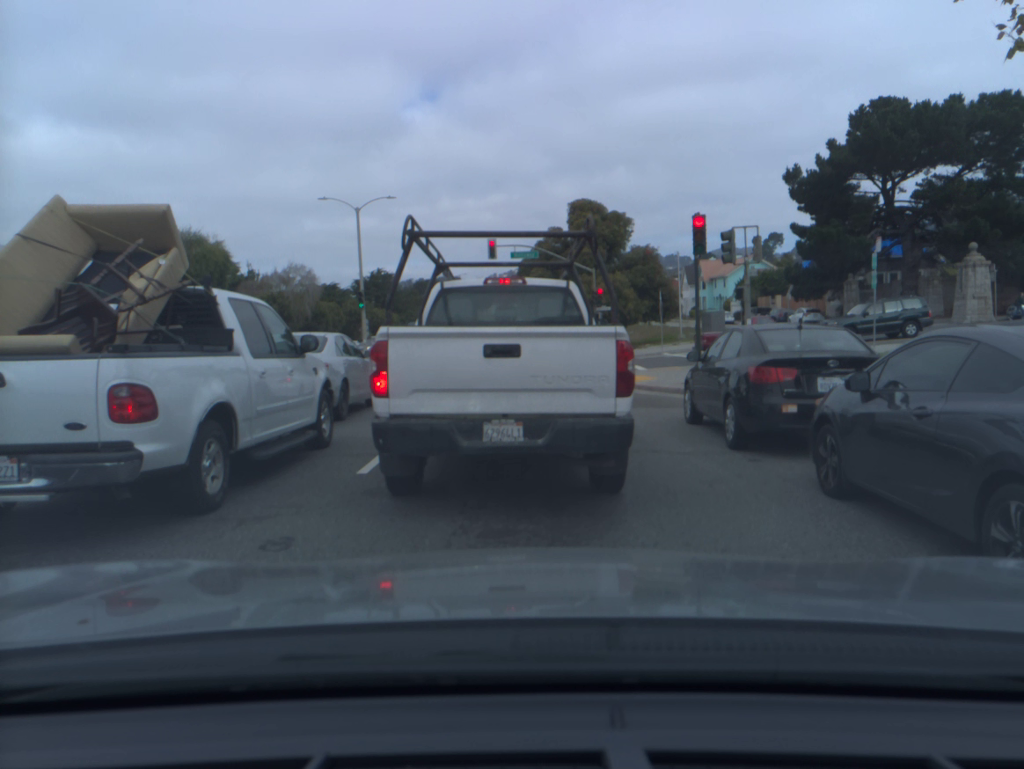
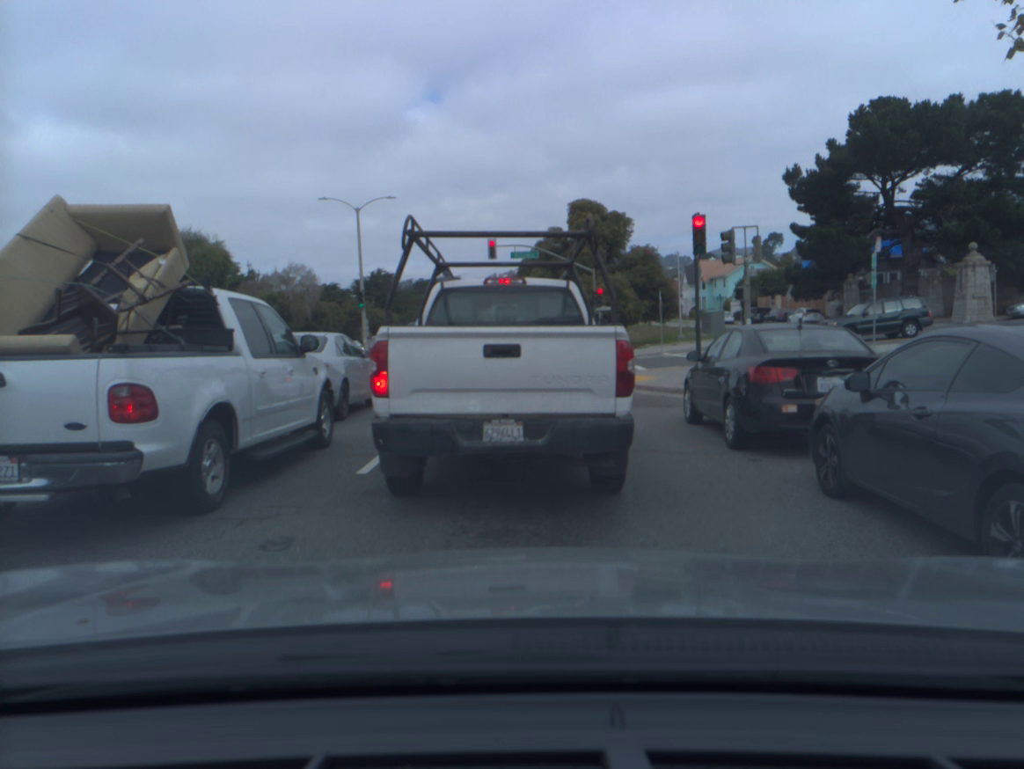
(0.0, 0.0) m; 0°
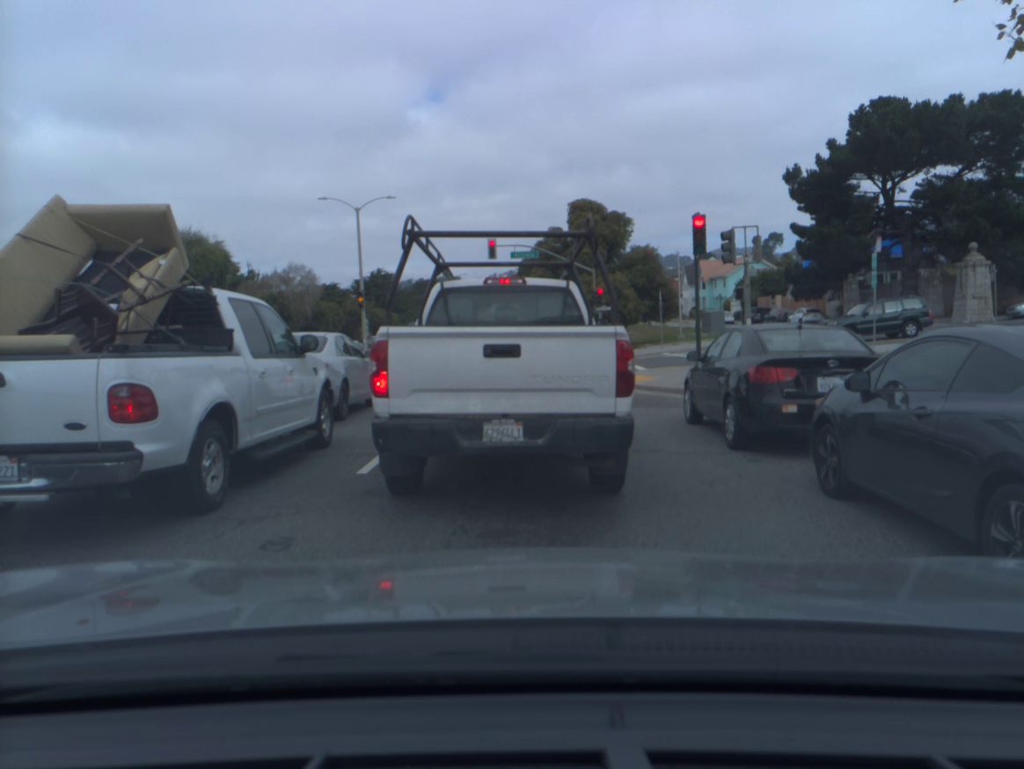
(0.0, 0.0) m; 0°
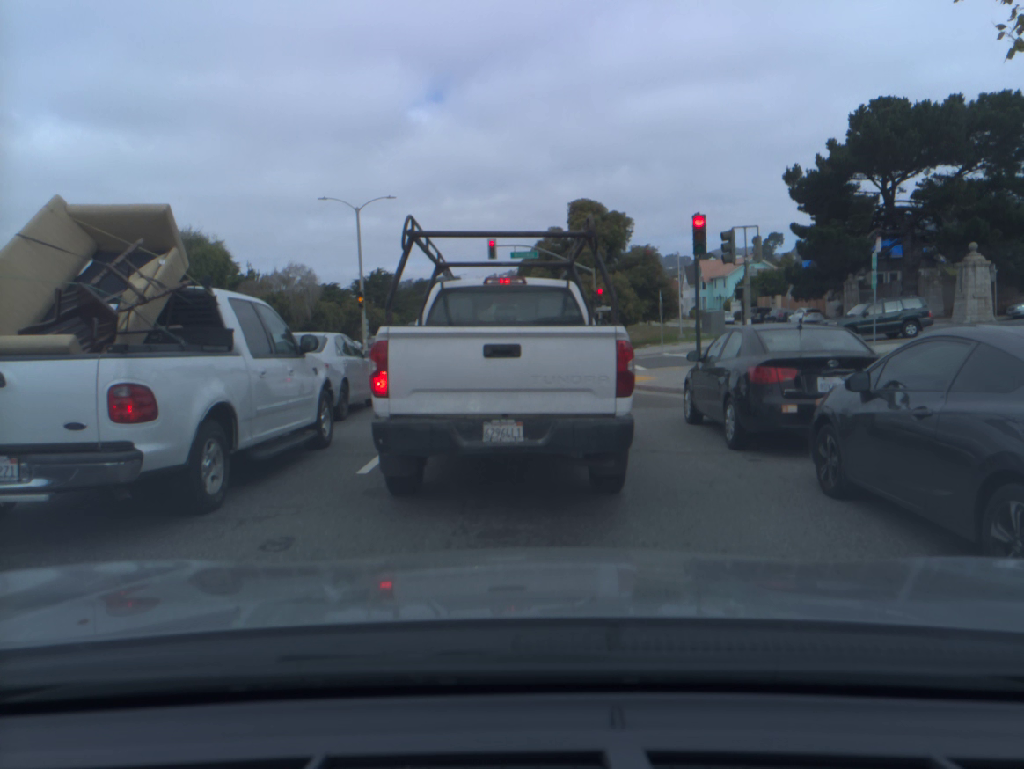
(0.0, 0.0) m; 0°
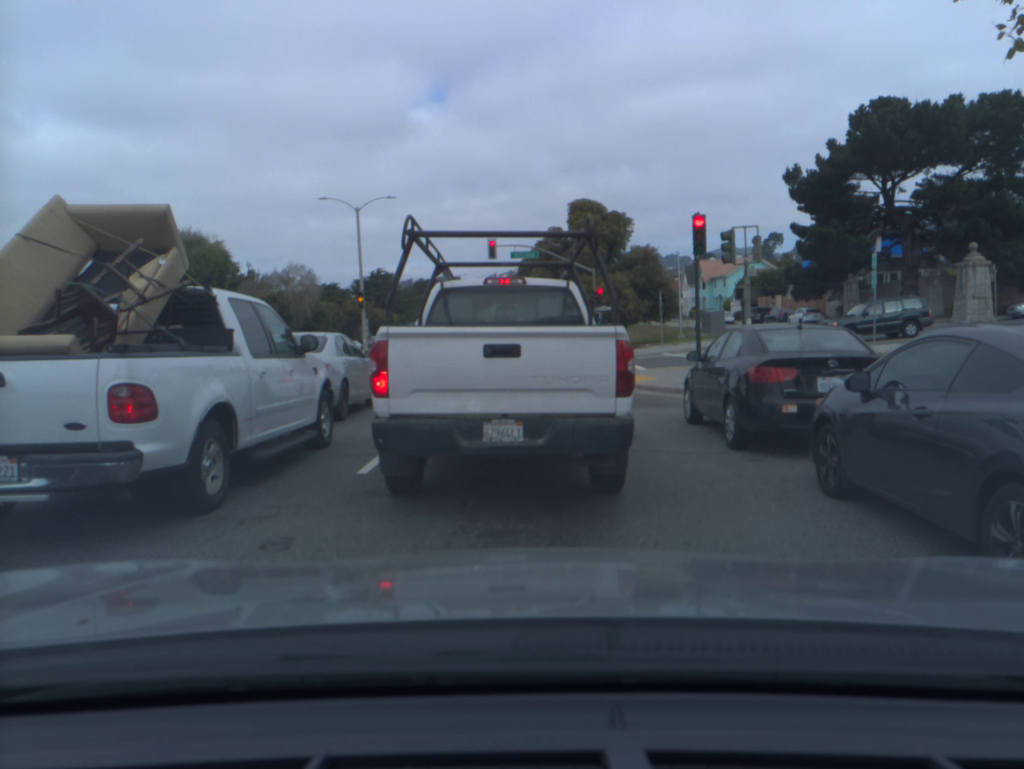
(0.0, 0.0) m; 0°
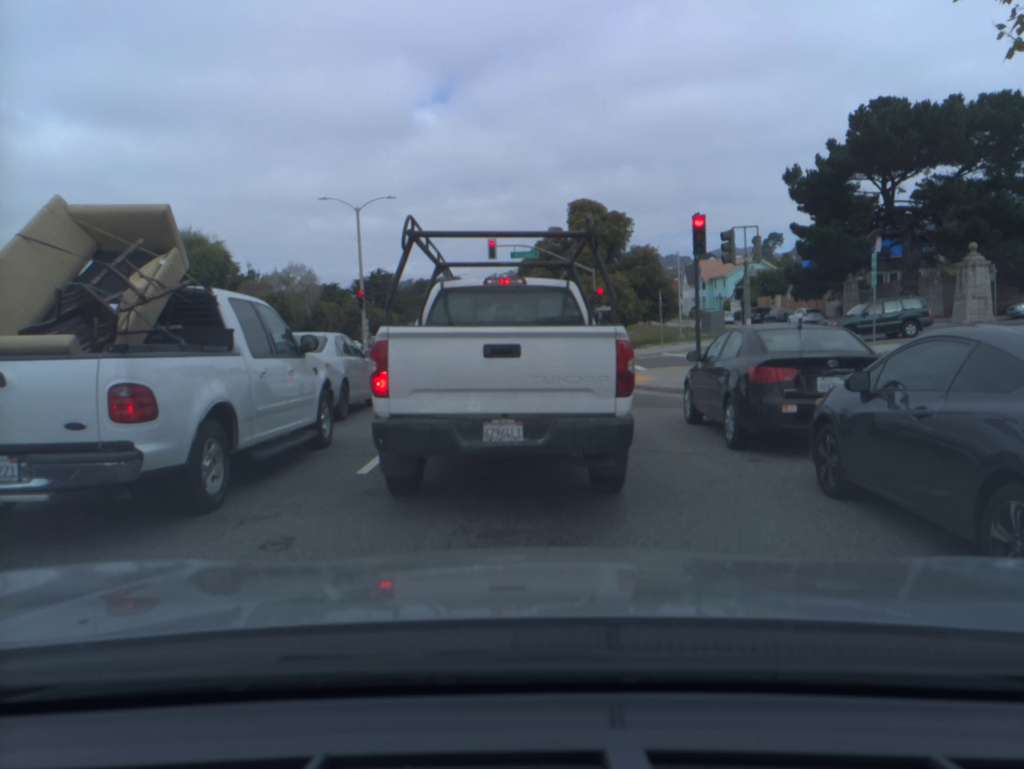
(0.0, 0.0) m; 0°
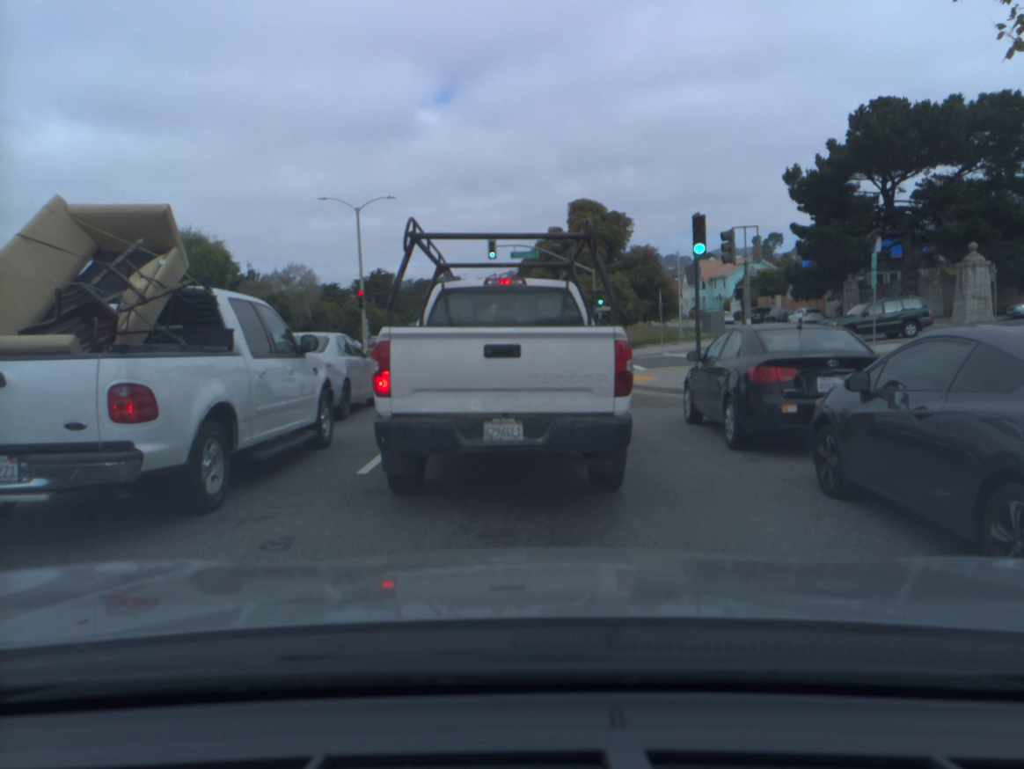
(0.0, 0.0) m; 0°
